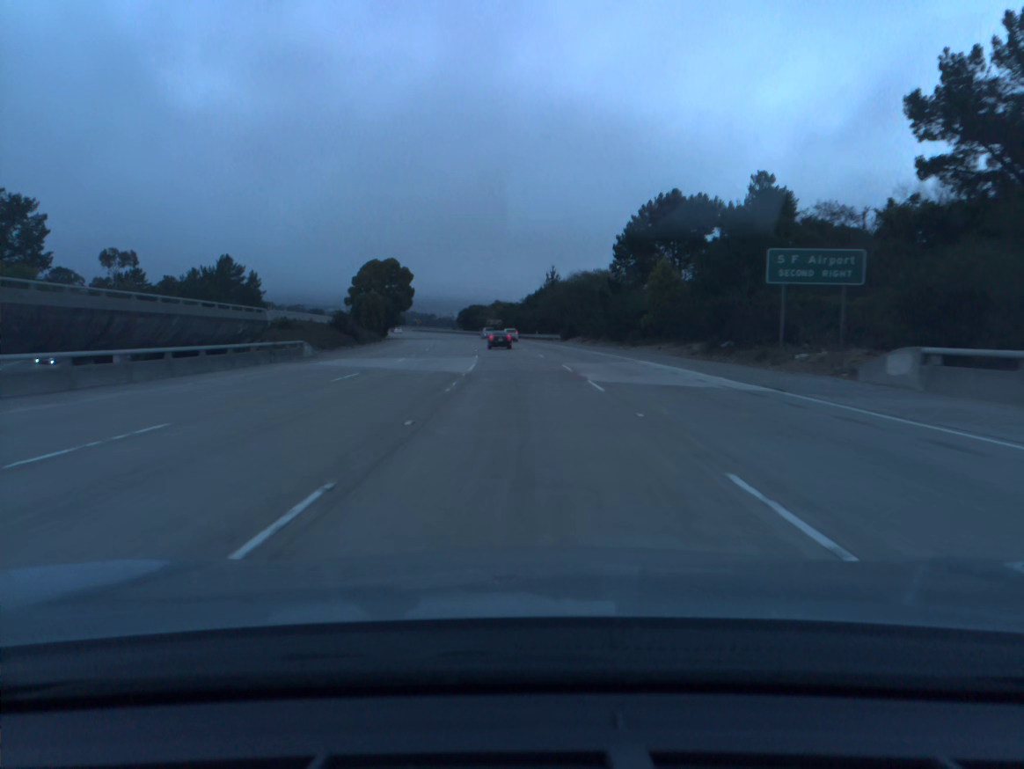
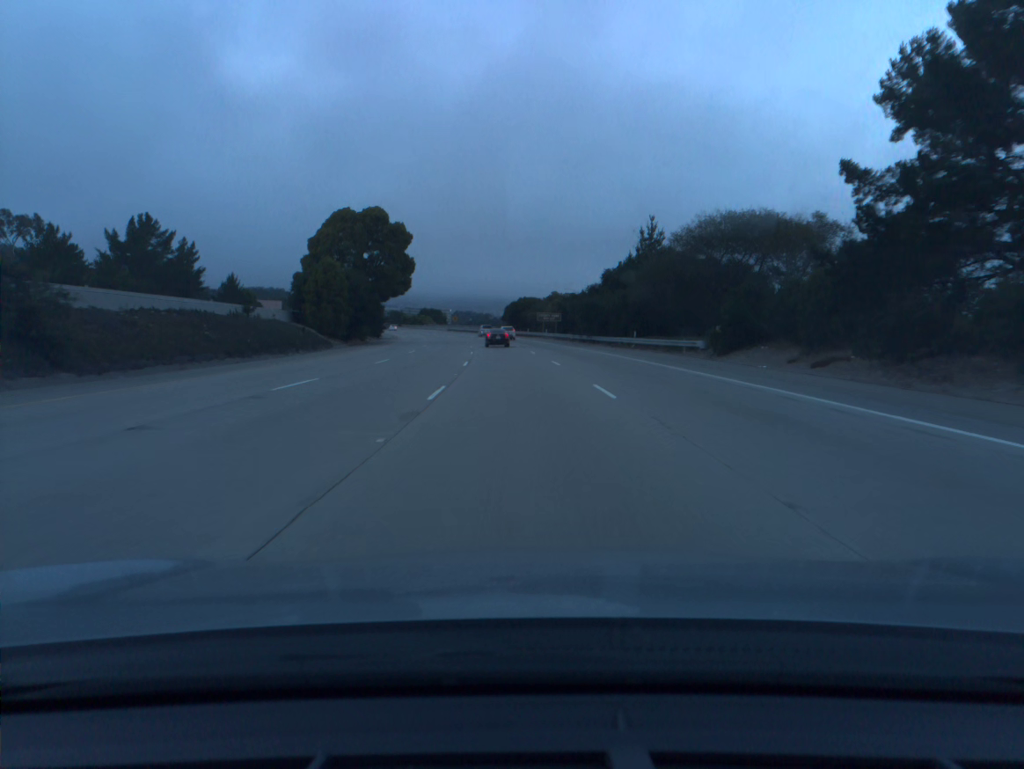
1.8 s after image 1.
(-2.1, +56.4) m; -4°
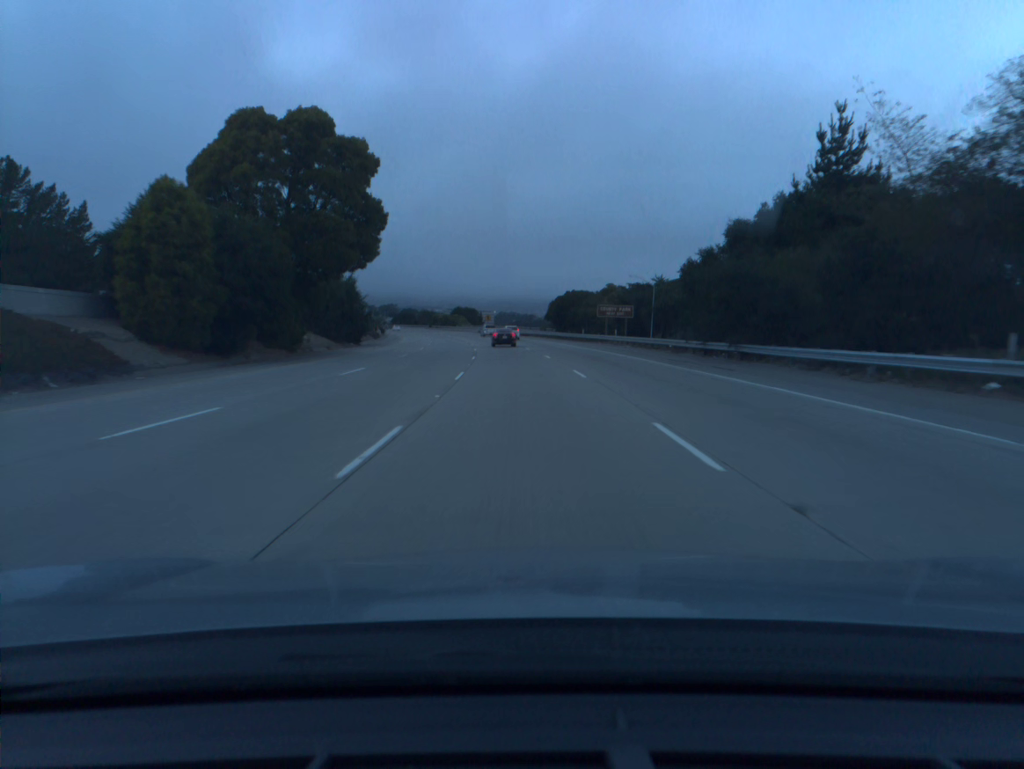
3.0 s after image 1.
(-1.0, +37.3) m; -3°
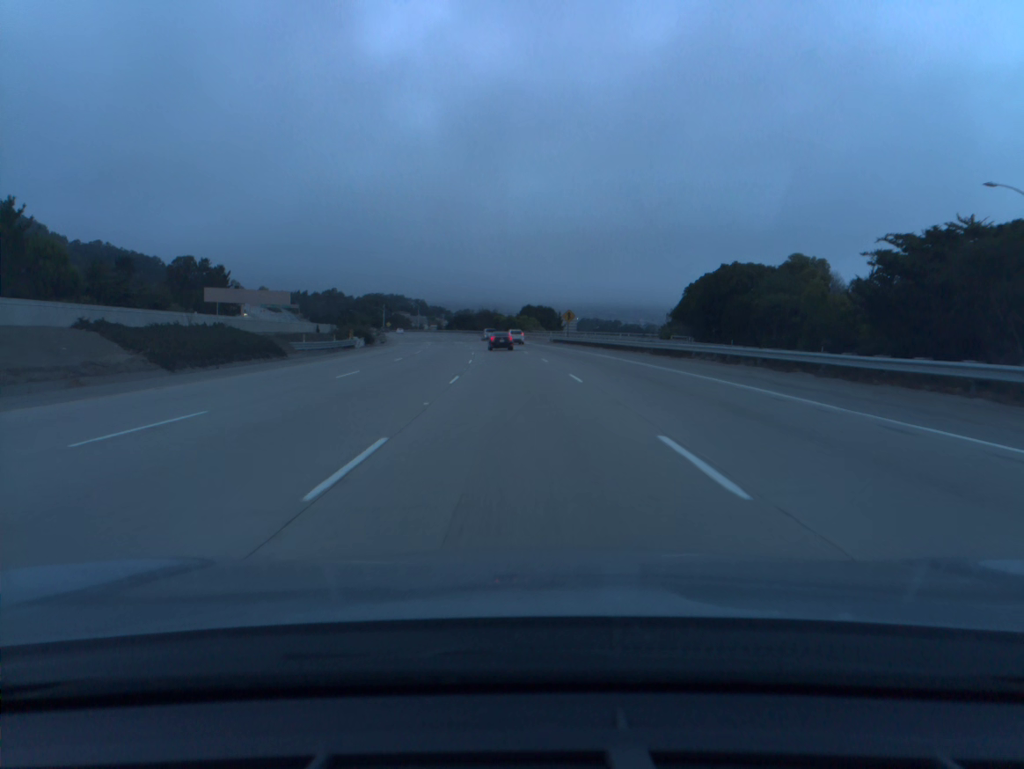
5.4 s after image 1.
(-3.8, +74.0) m; -6°
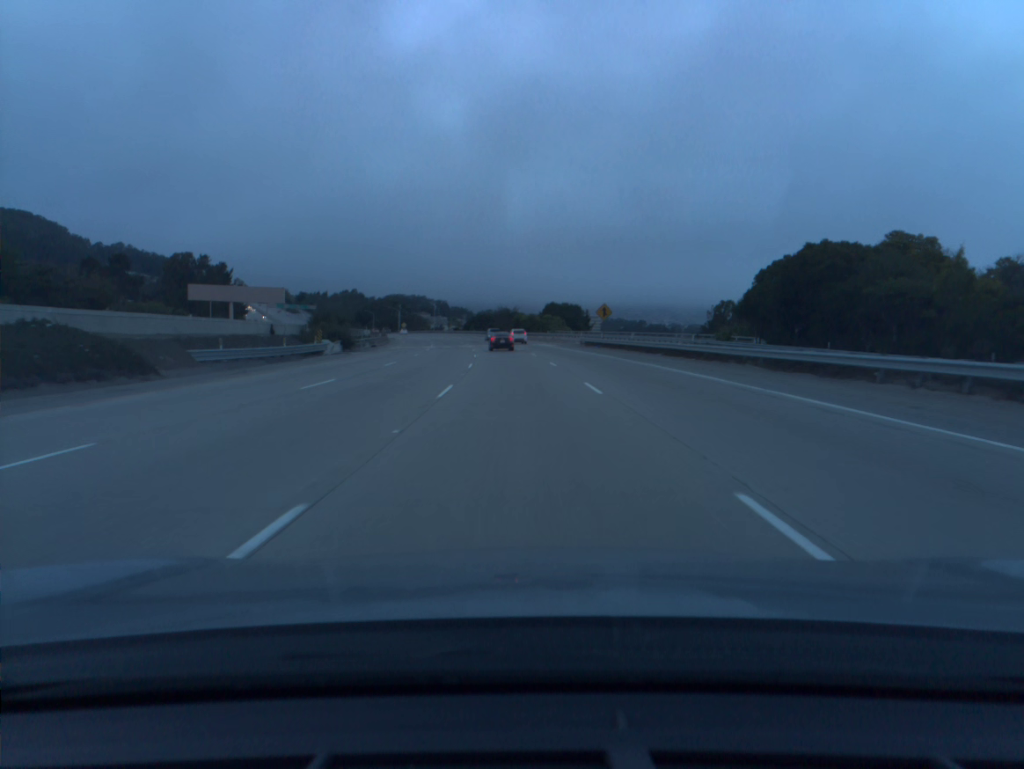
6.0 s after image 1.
(-0.3, +18.6) m; -2°
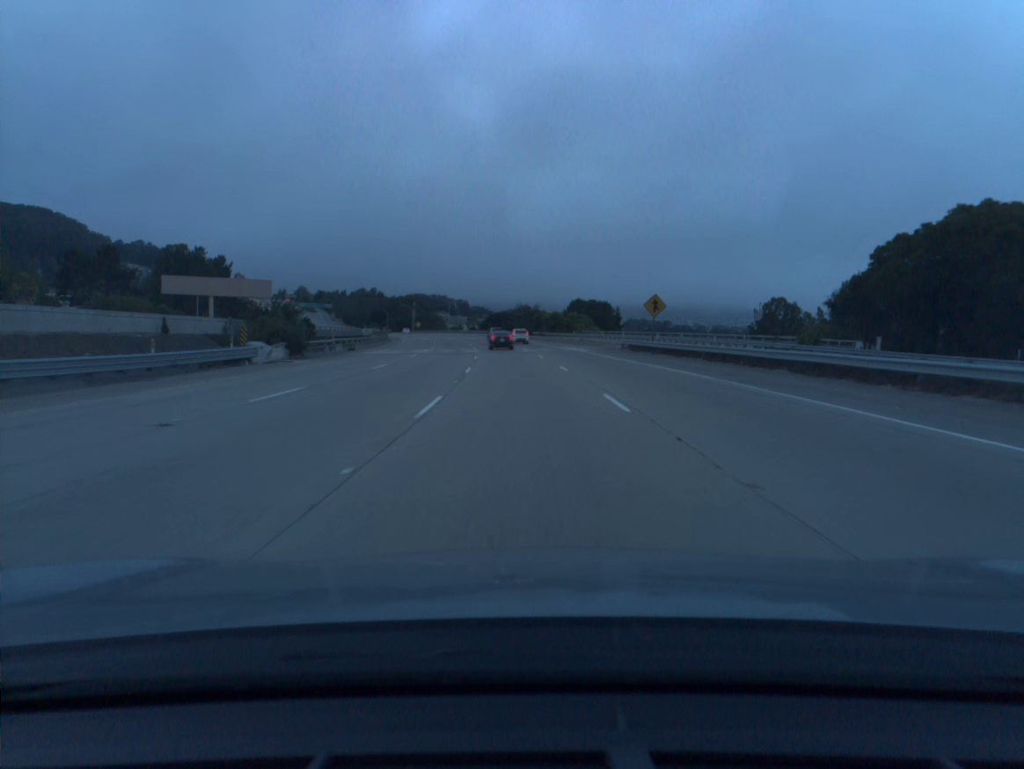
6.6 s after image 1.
(-0.2, +18.6) m; -2°
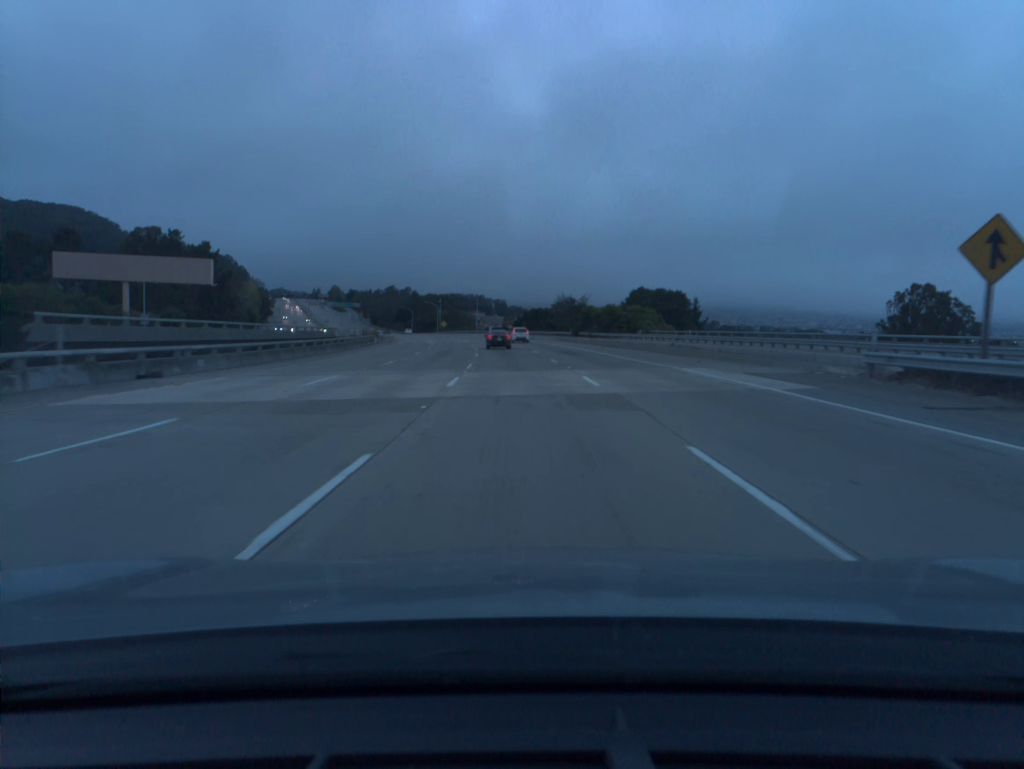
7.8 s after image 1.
(-0.9, +37.2) m; -3°
